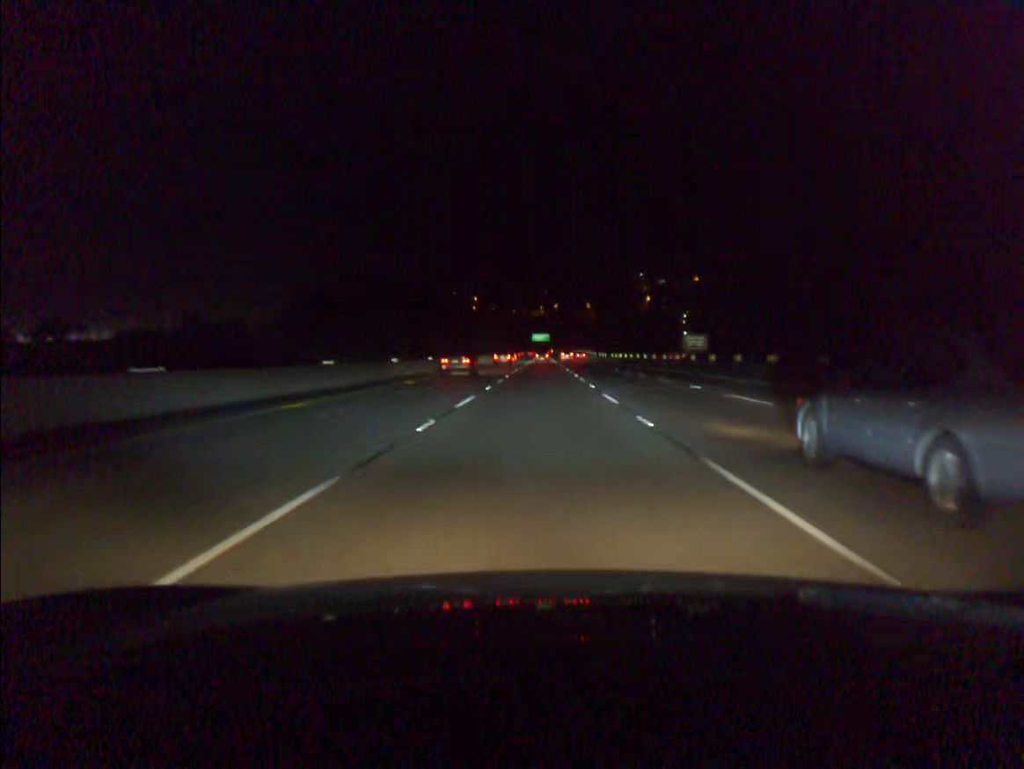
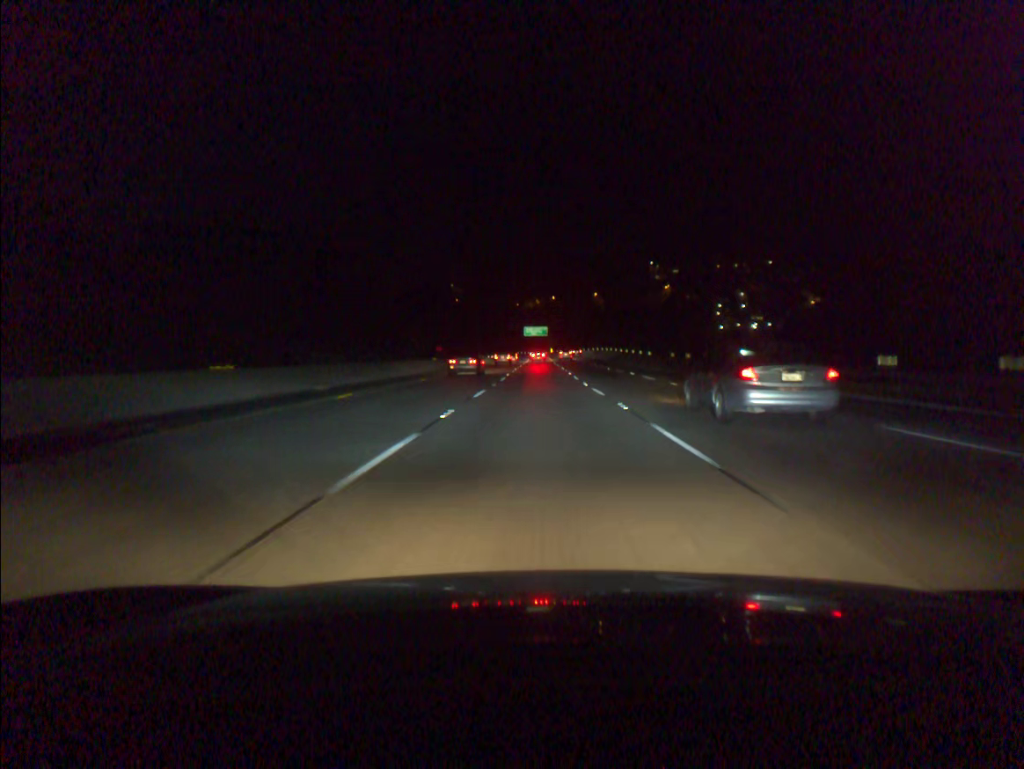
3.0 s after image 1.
(+0.1, +98.1) m; 0°
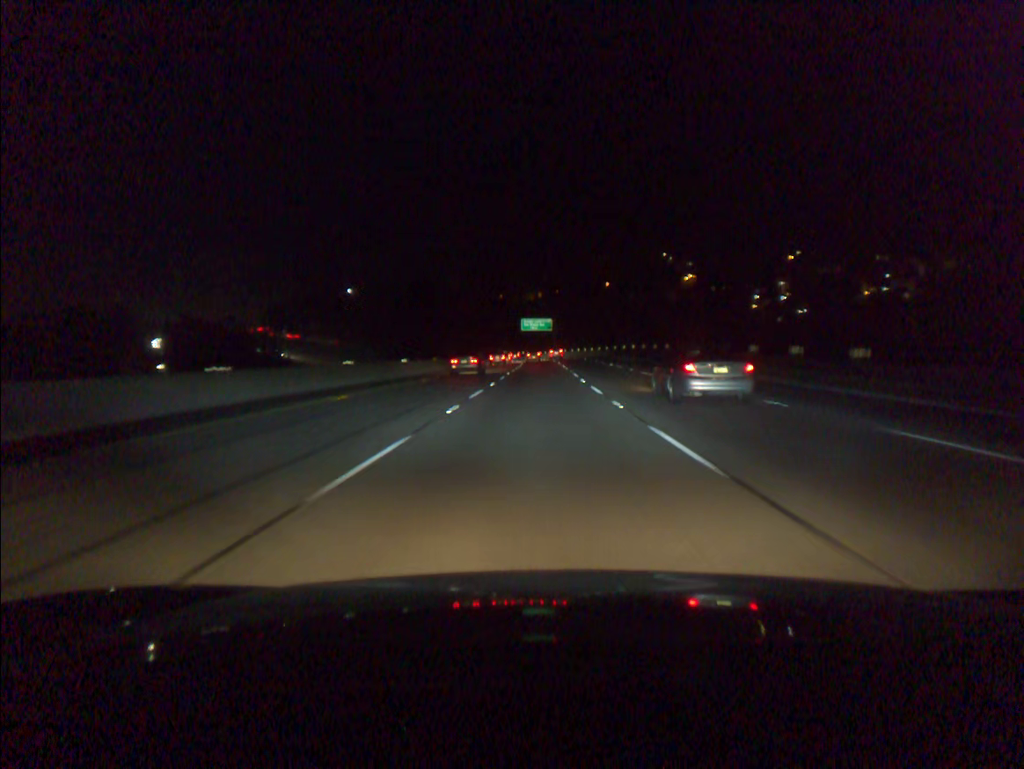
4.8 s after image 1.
(0.0, +58.7) m; 0°
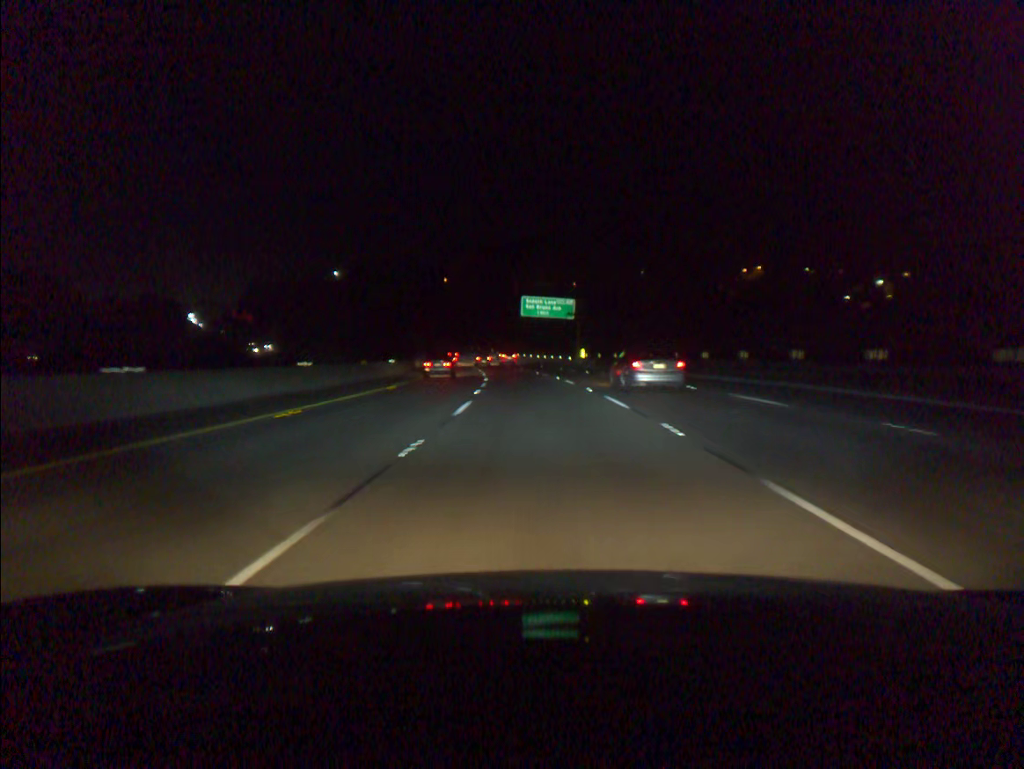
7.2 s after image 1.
(-0.4, +78.4) m; -1°
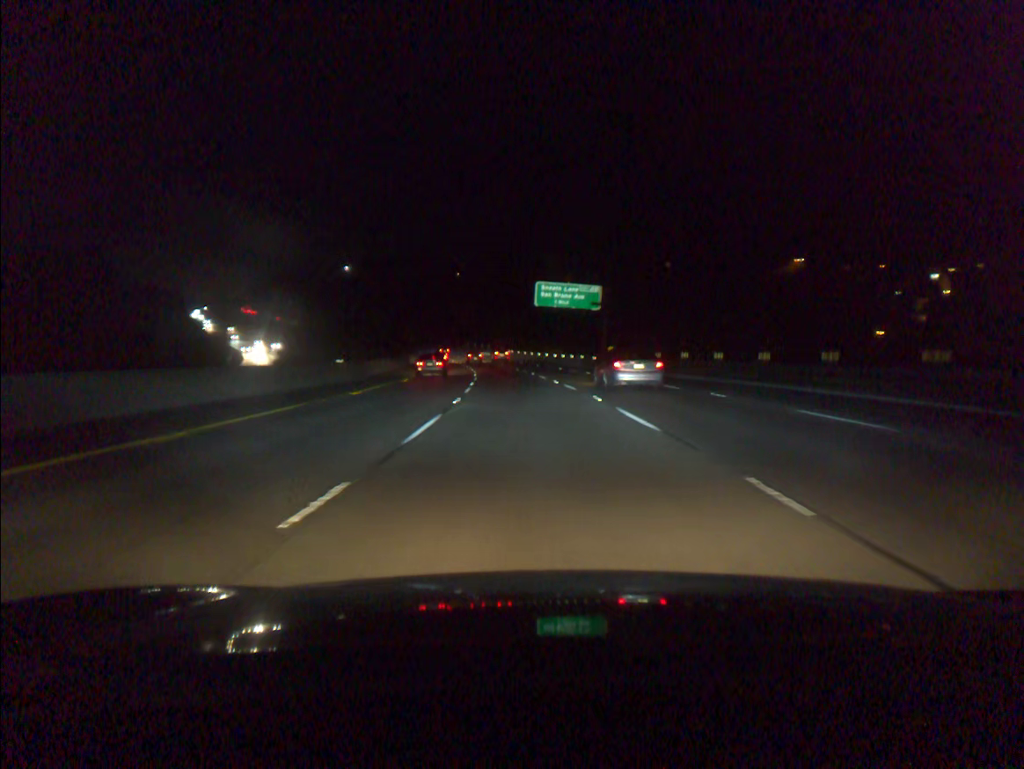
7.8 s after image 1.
(-0.2, +19.6) m; -1°
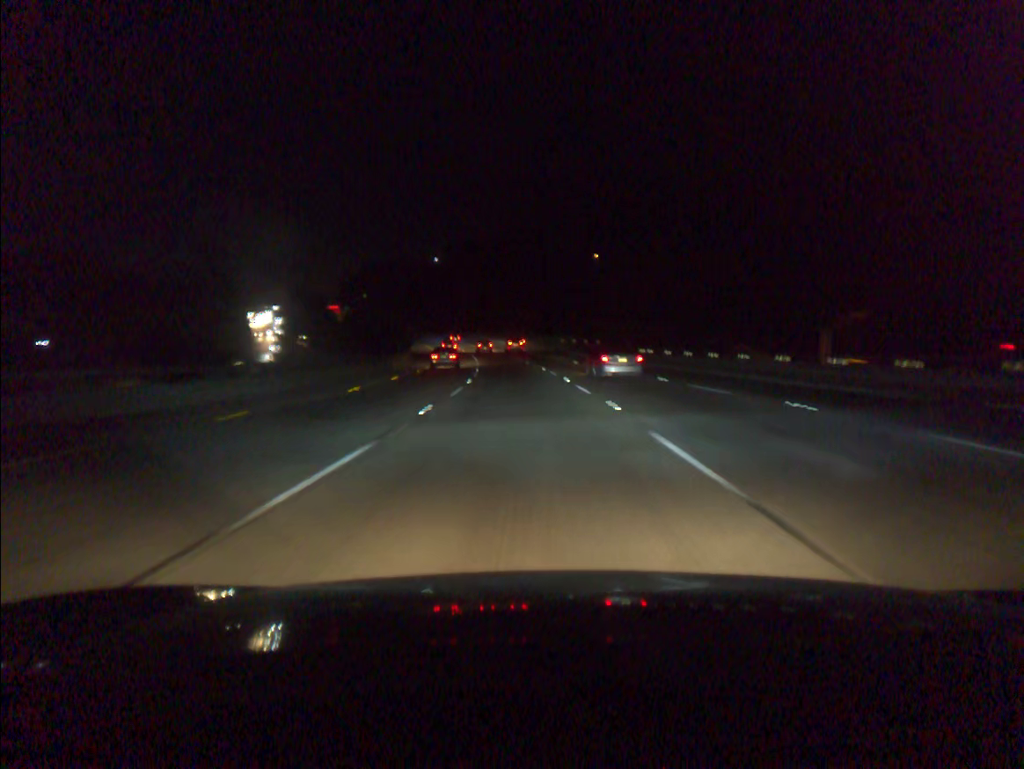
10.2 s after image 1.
(-5.1, +78.3) m; -8°
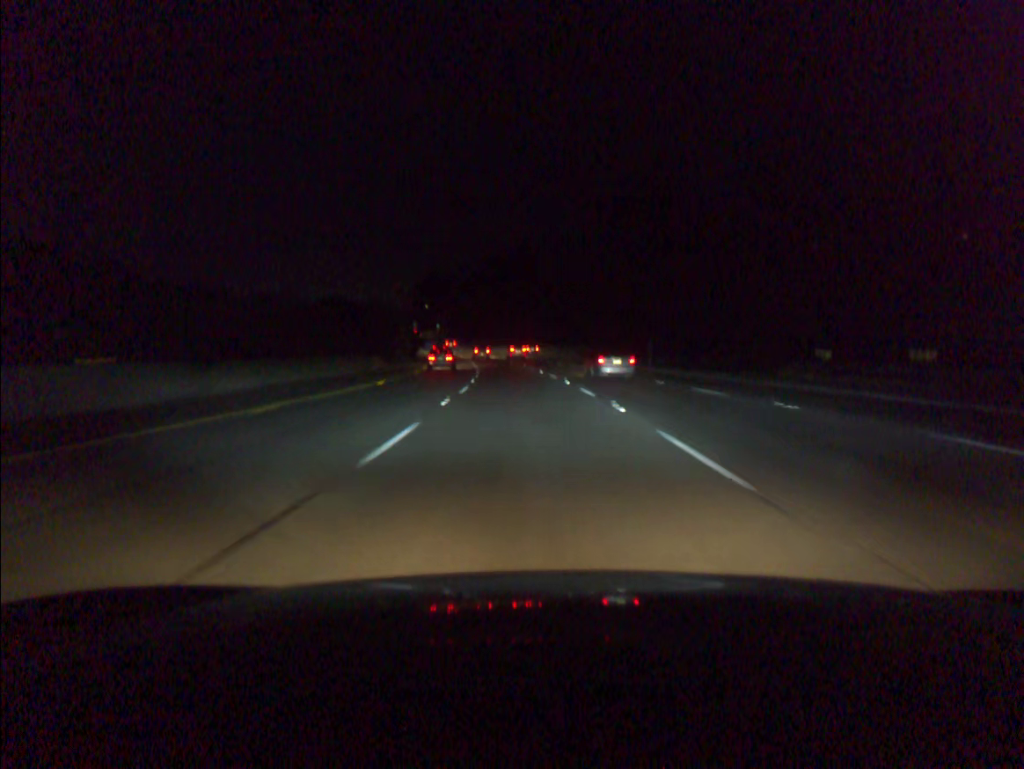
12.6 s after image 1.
(-4.8, +78.3) m; -7°
